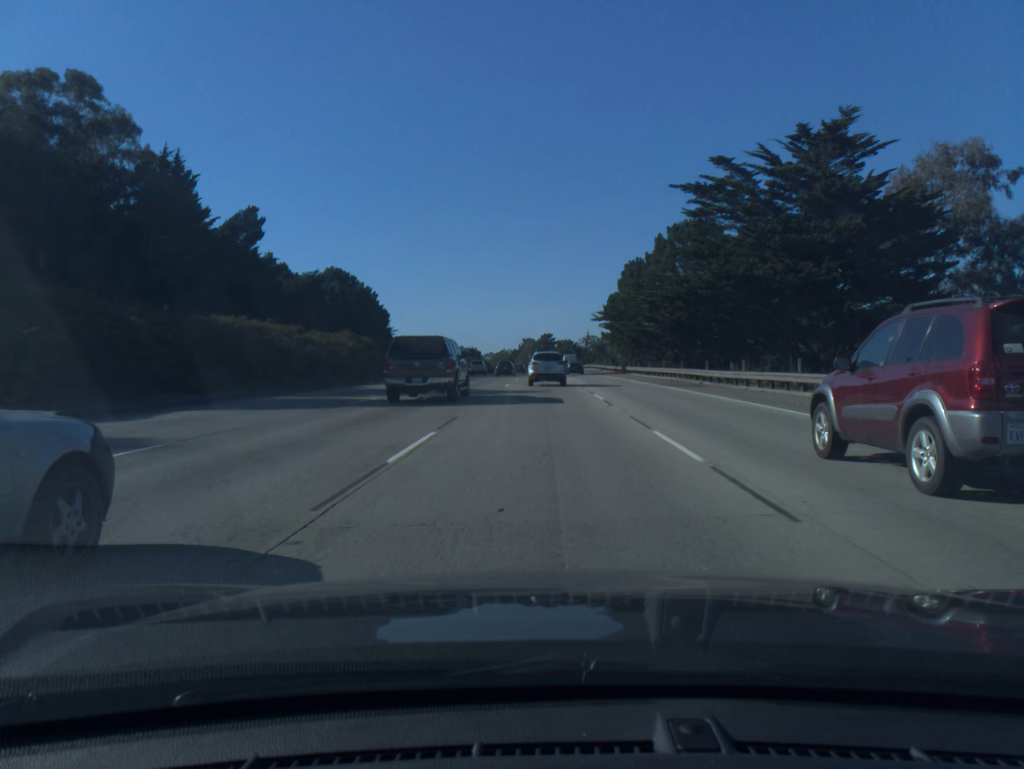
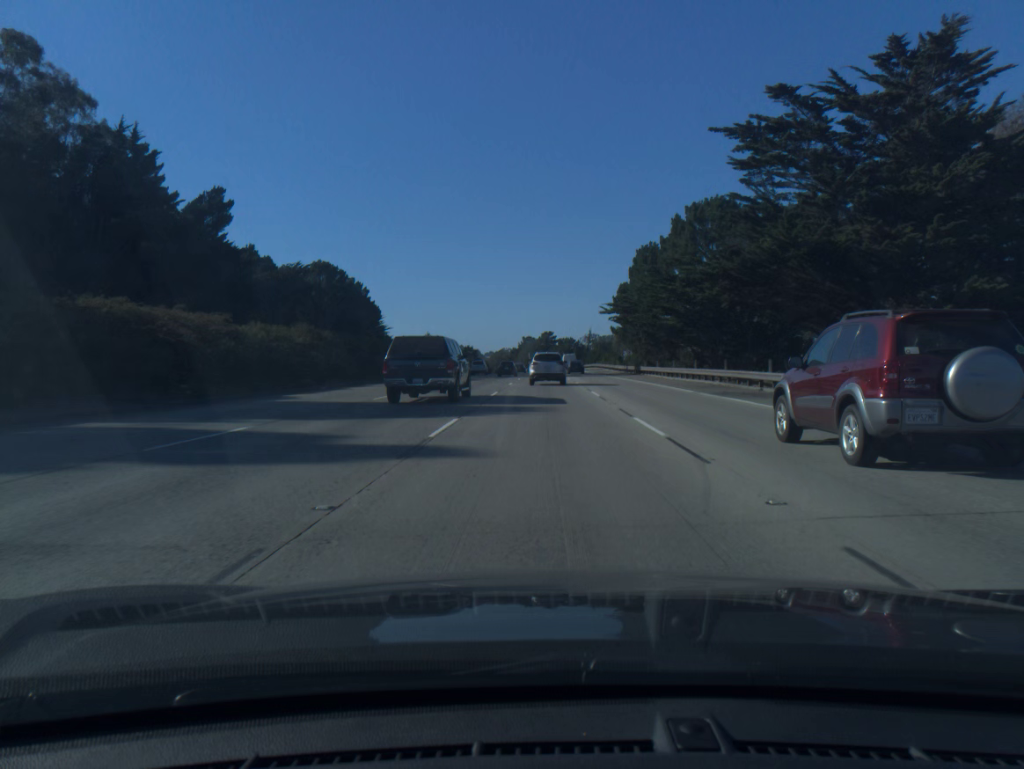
(0.0, +11.6) m; 0°
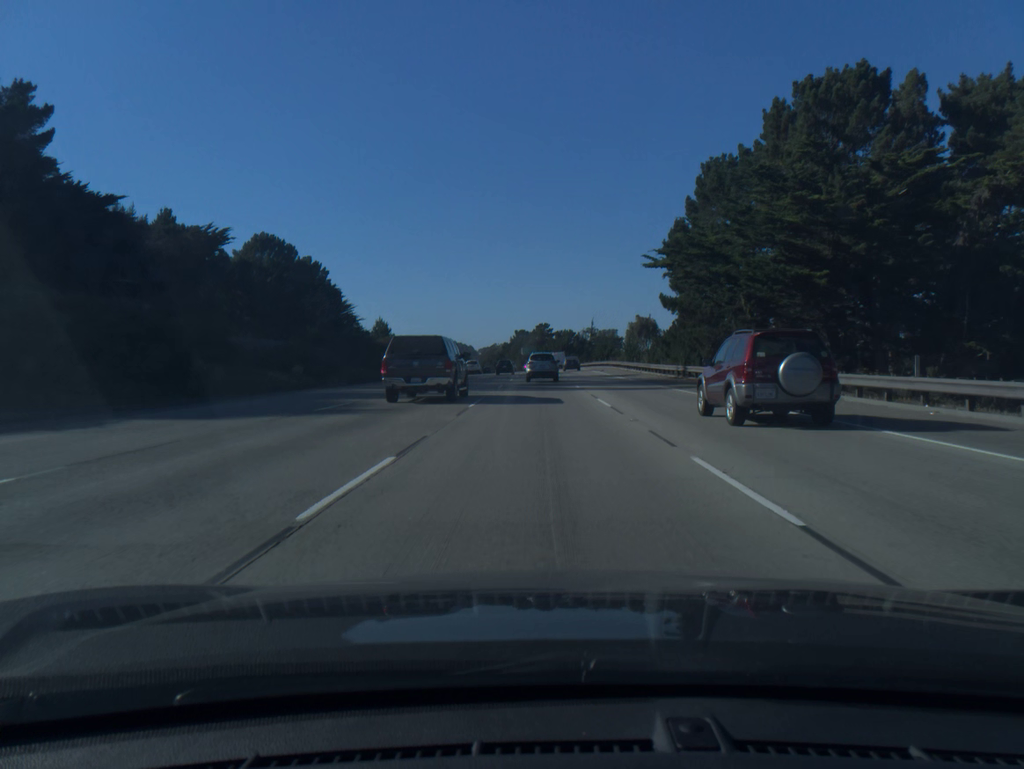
(+0.1, +35.3) m; 0°
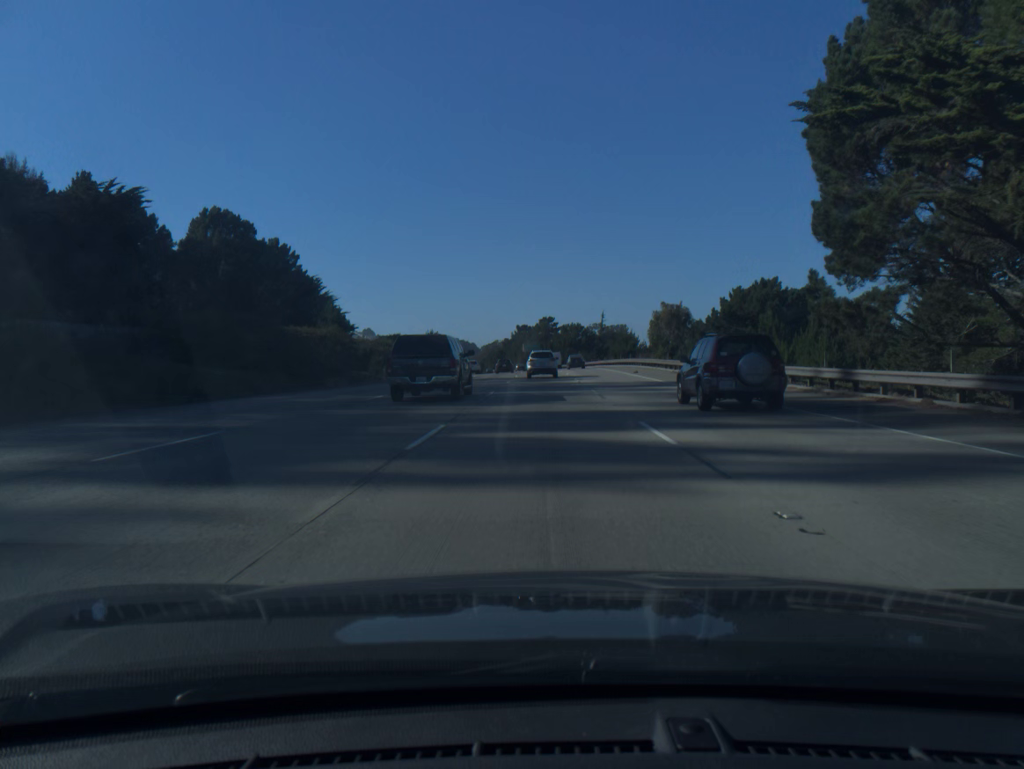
(0.0, +24.3) m; 0°
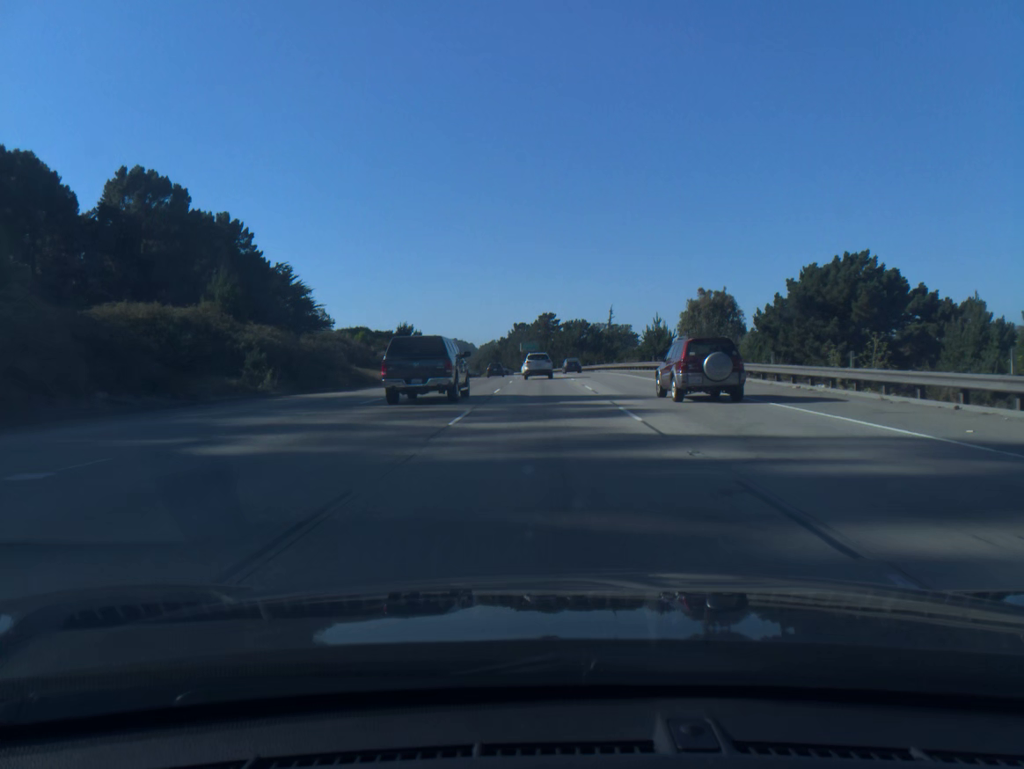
(0.0, +24.9) m; 0°
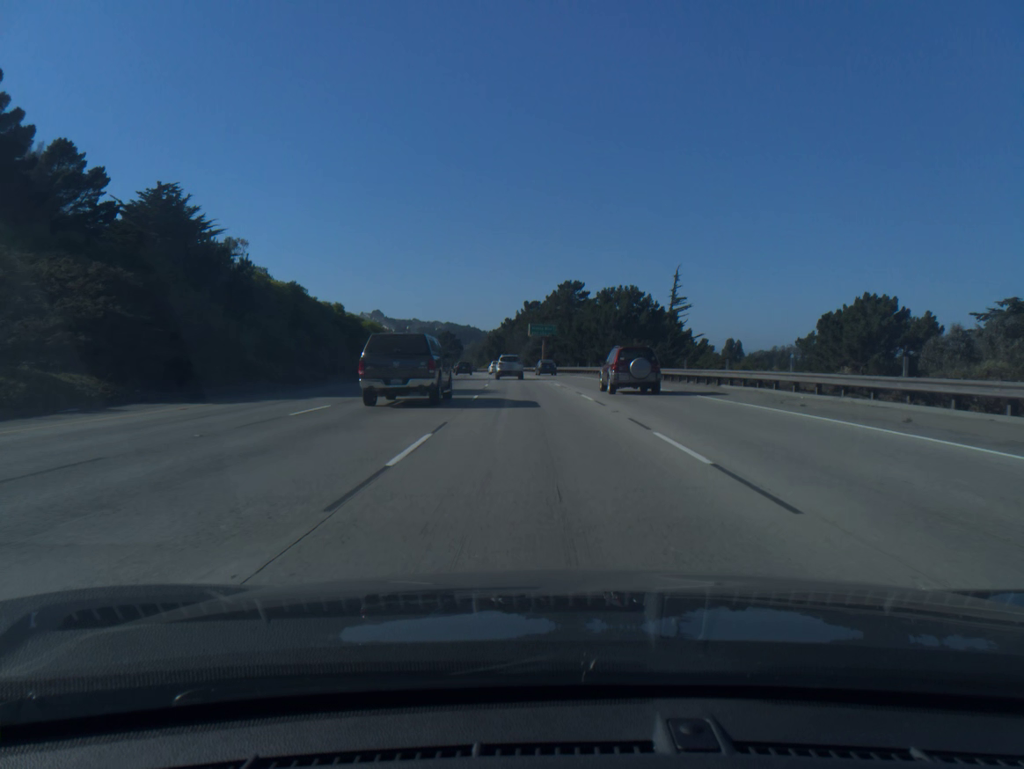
(-0.3, +64.5) m; -1°
